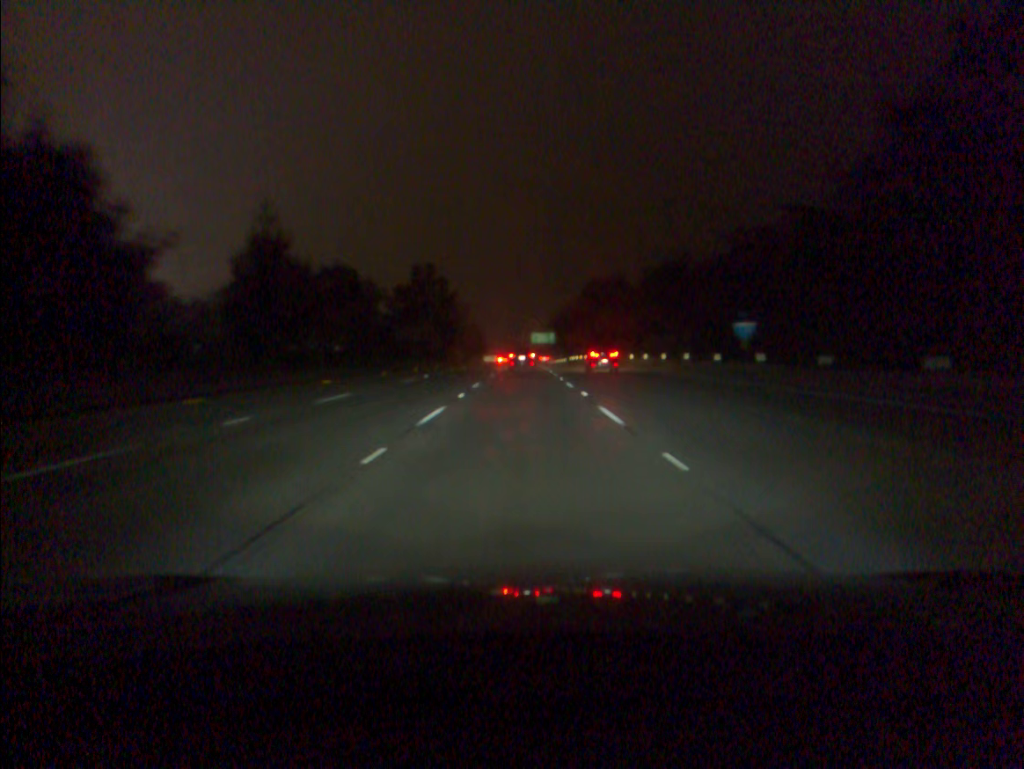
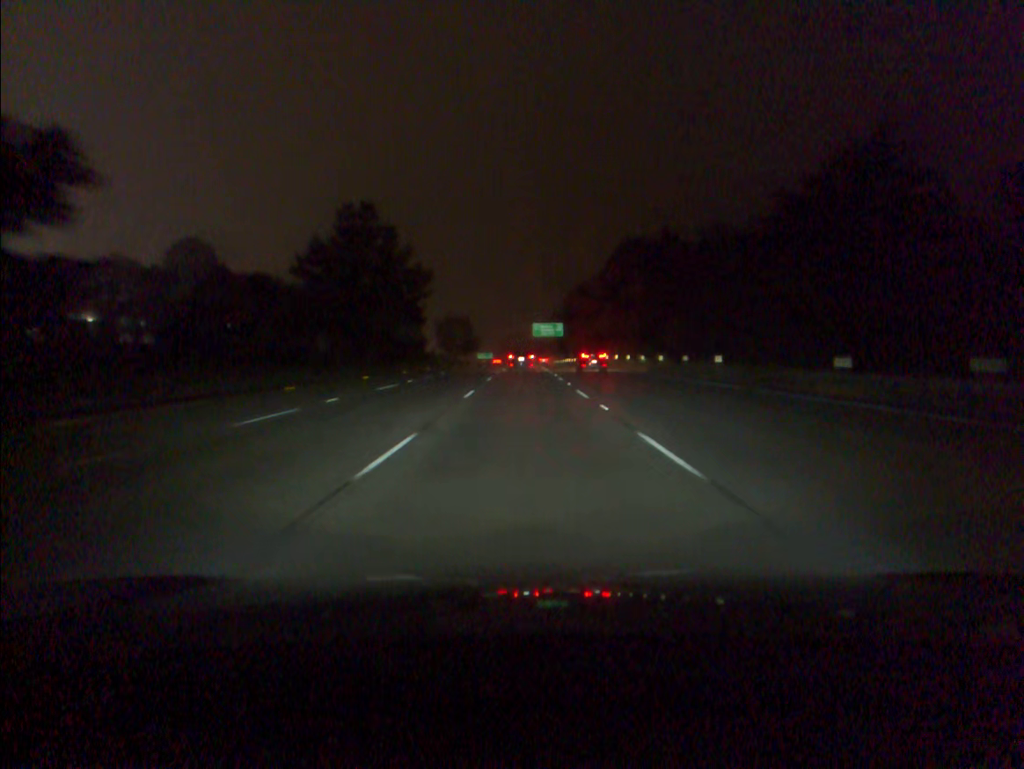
(0.0, +49.5) m; 0°
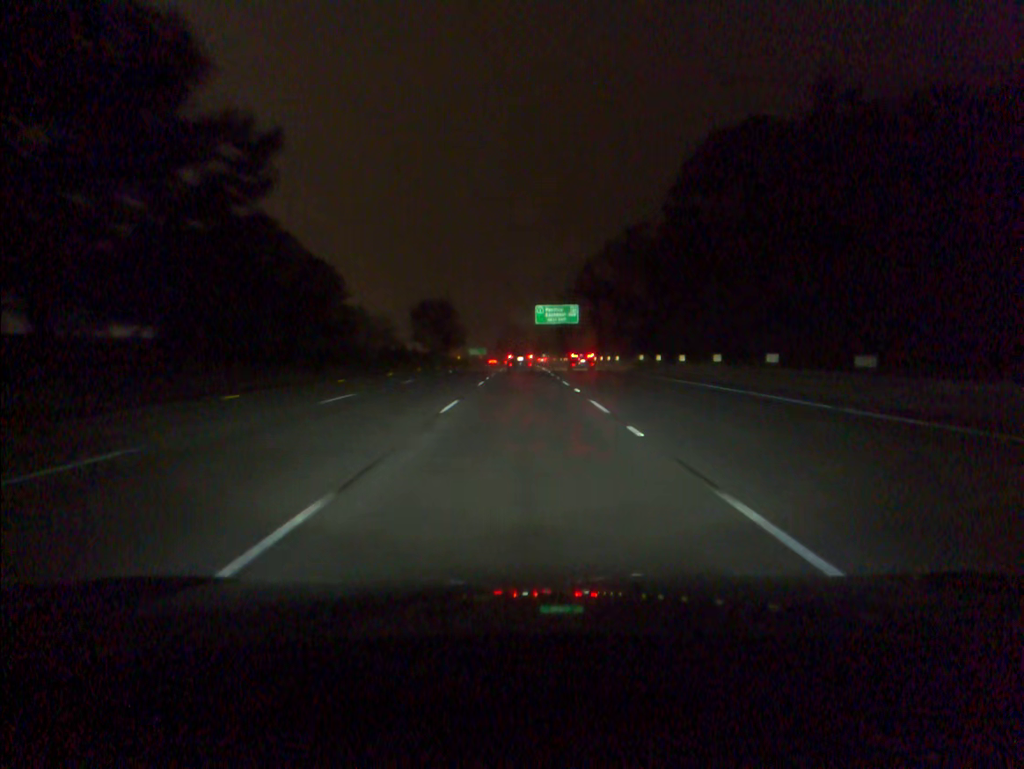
(+0.1, +49.6) m; 0°
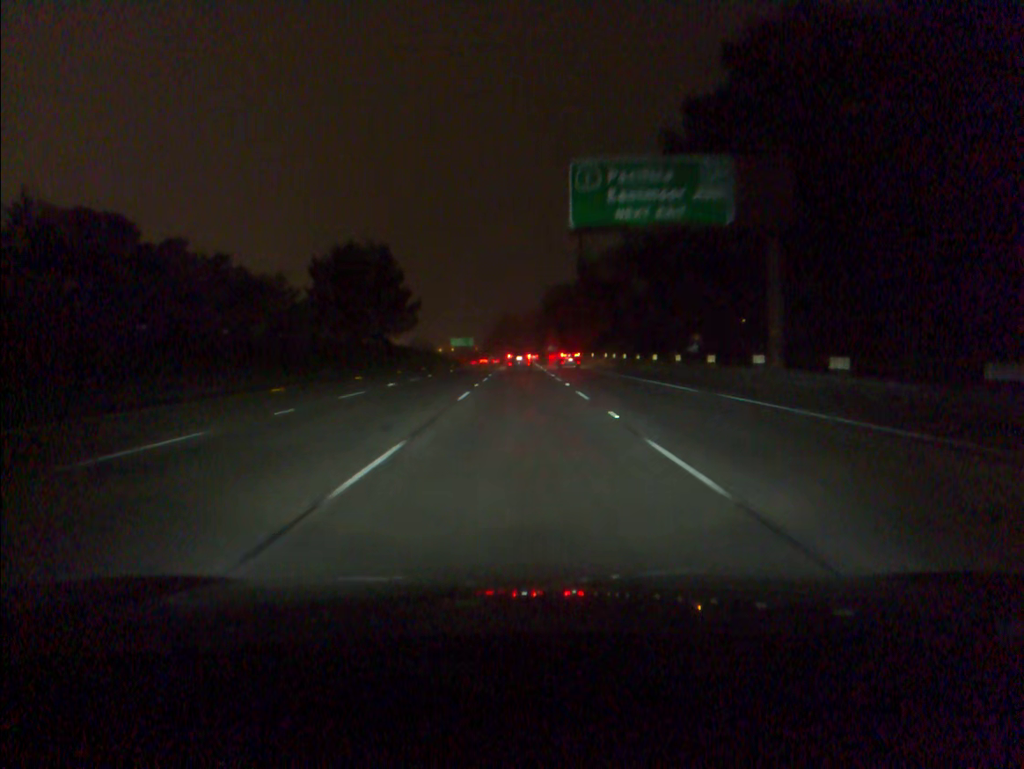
(-0.1, +83.3) m; 0°
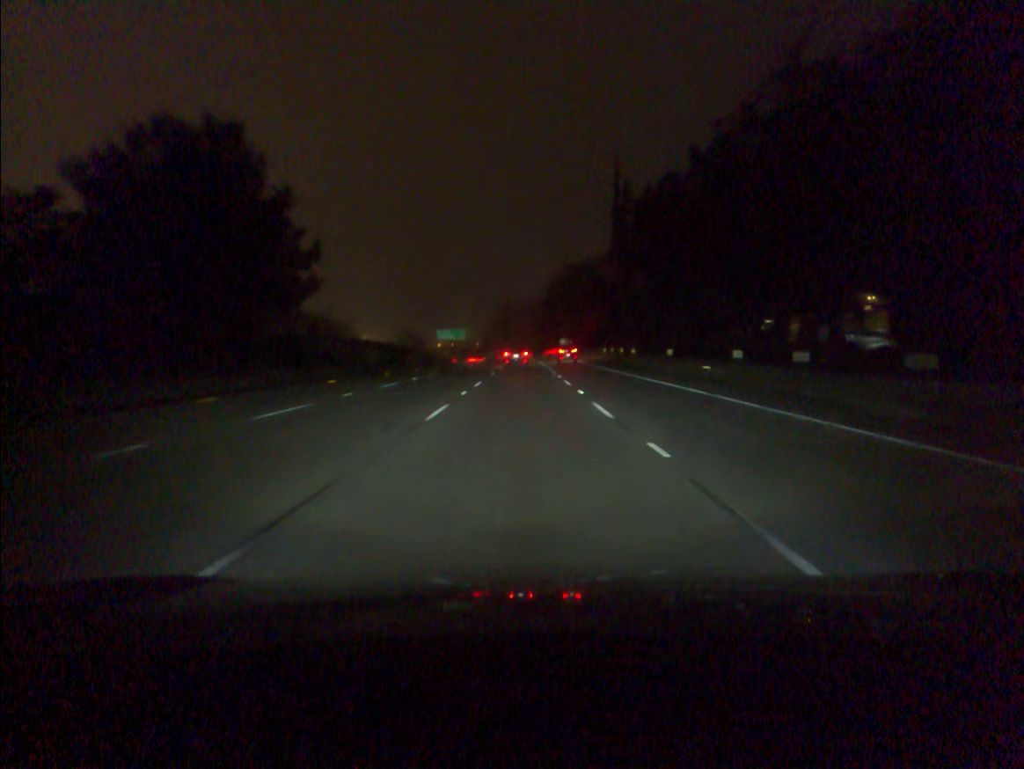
(0.0, +50.4) m; 0°
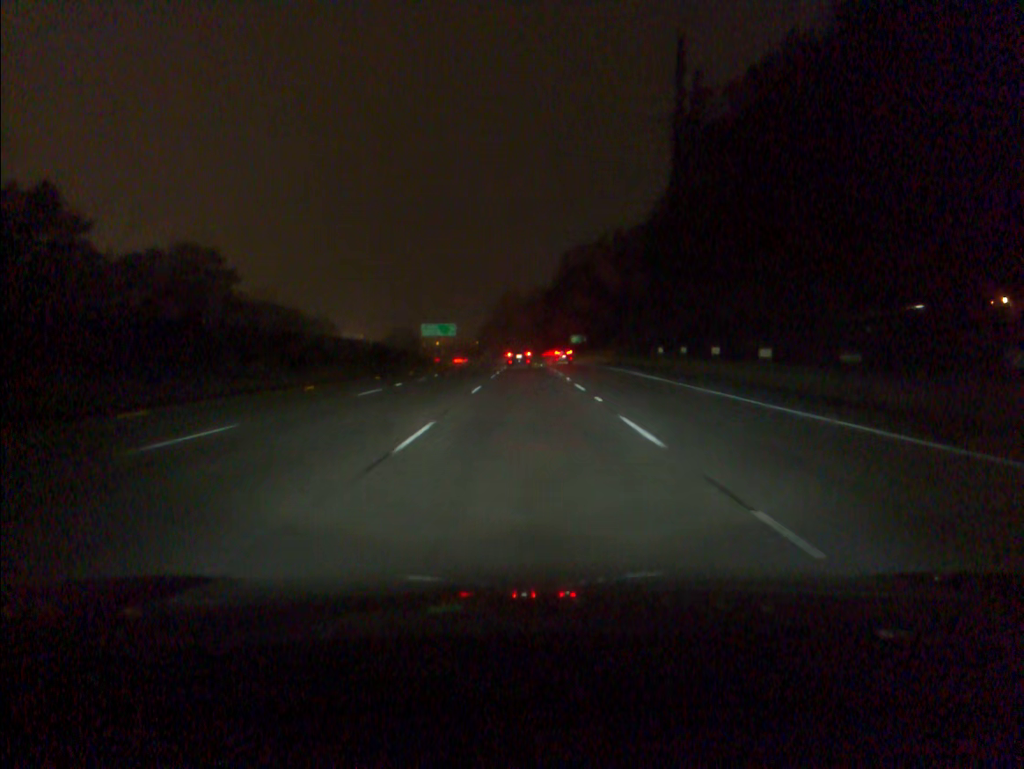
(0.0, +33.9) m; 0°
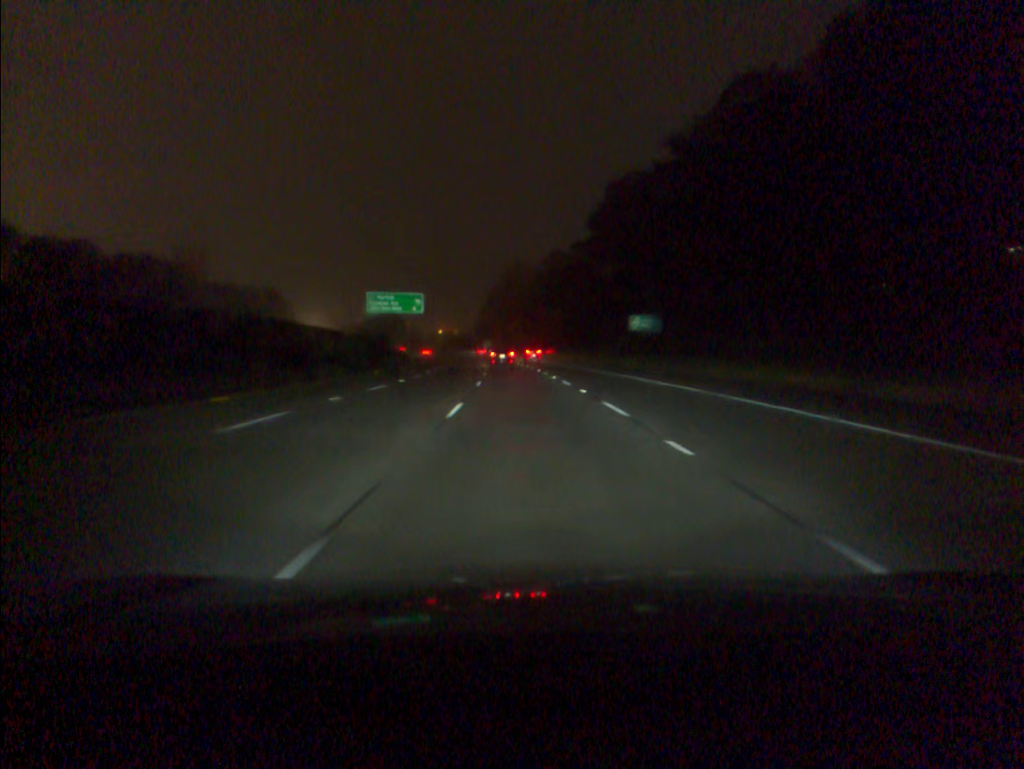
(-0.2, +68.1) m; -1°
